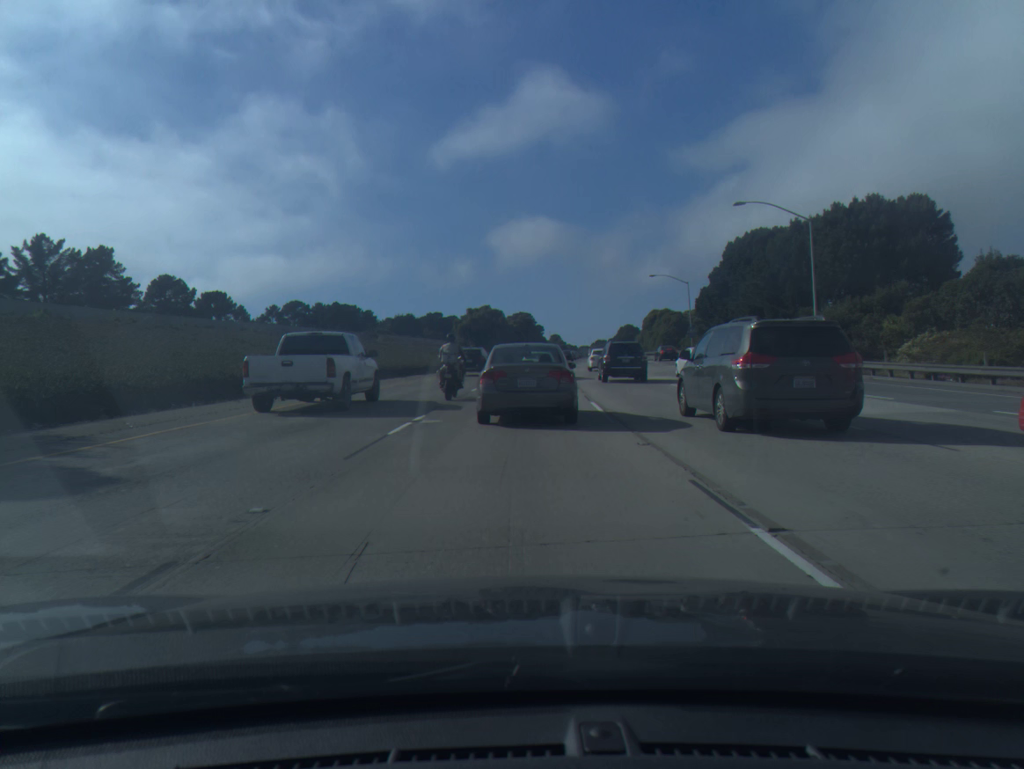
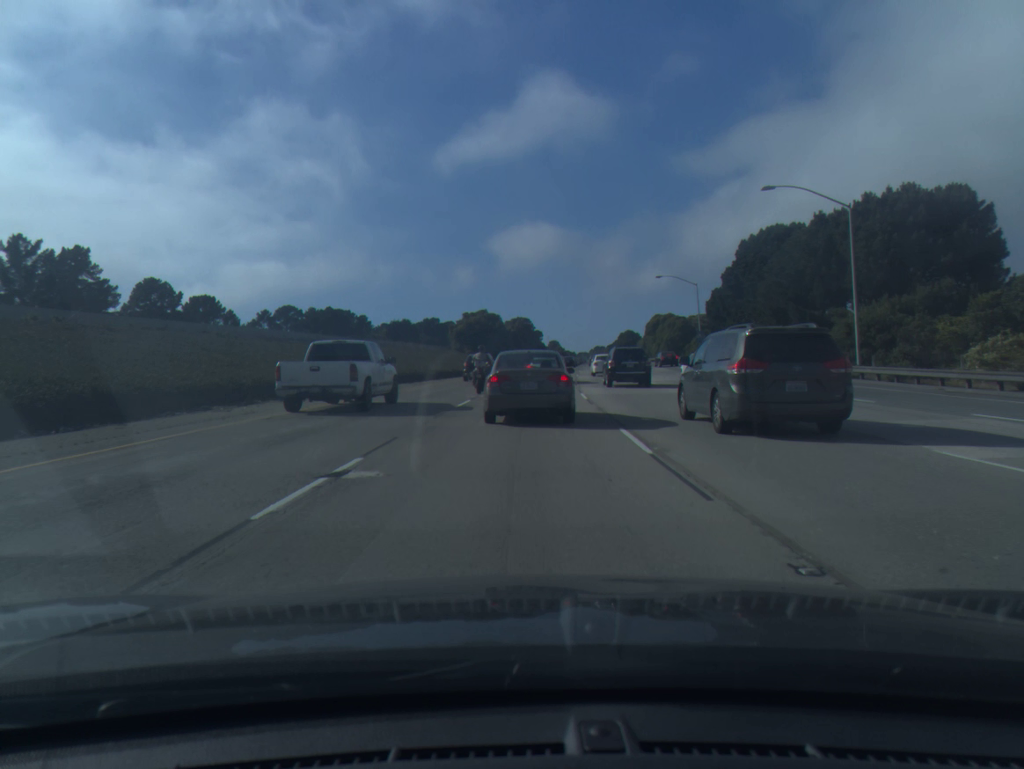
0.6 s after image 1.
(0.0, +6.0) m; 0°
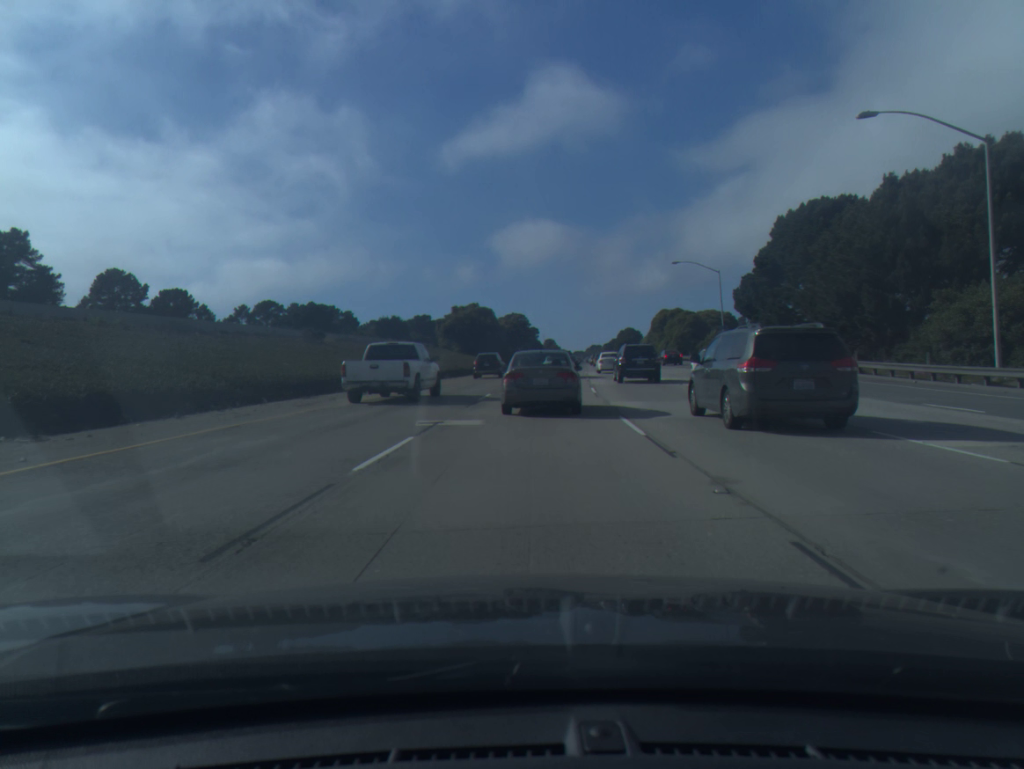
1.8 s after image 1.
(0.0, +12.1) m; 0°
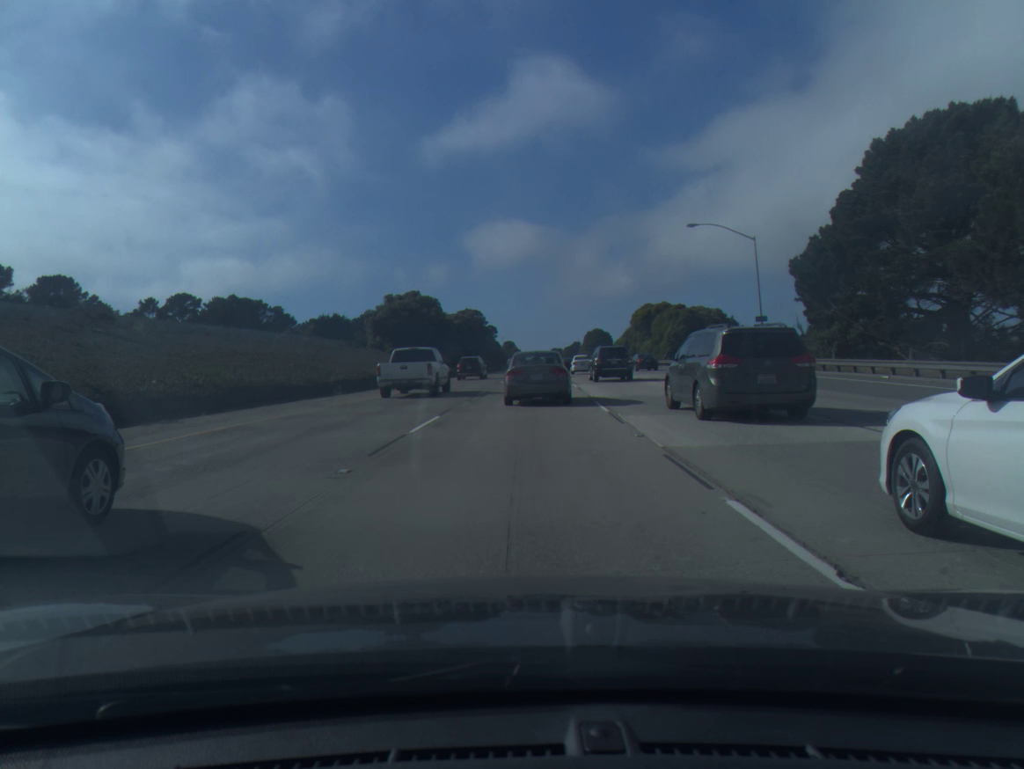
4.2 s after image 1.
(+0.7, +24.4) m; +3°
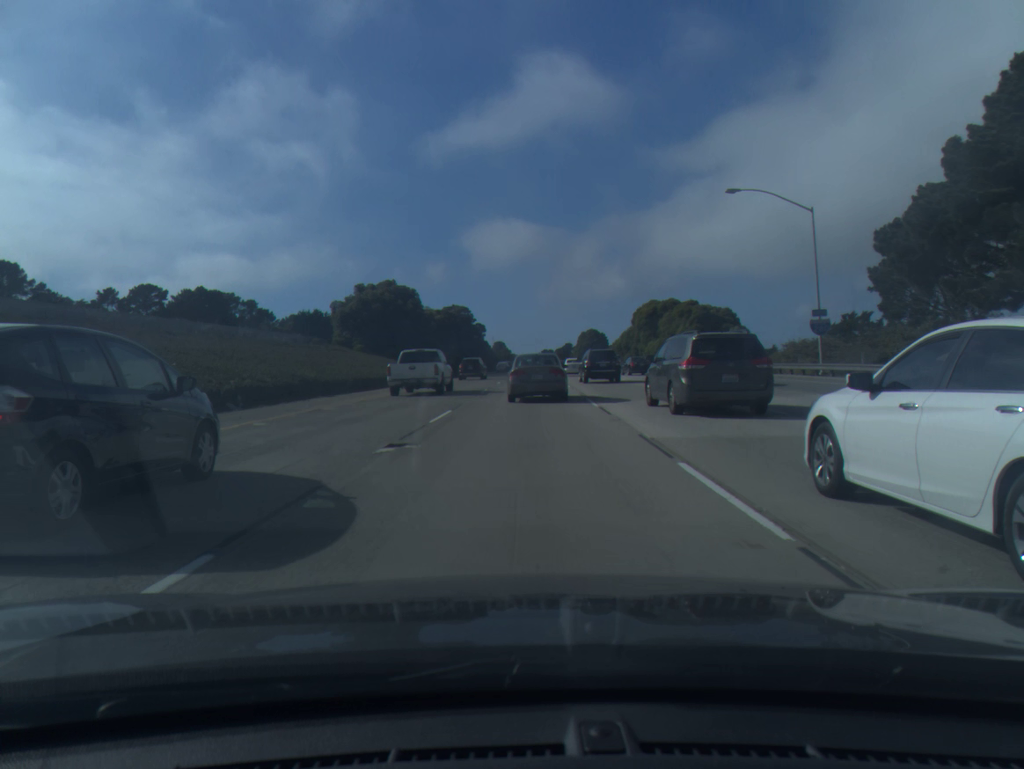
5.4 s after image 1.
(+0.1, +12.1) m; +1°
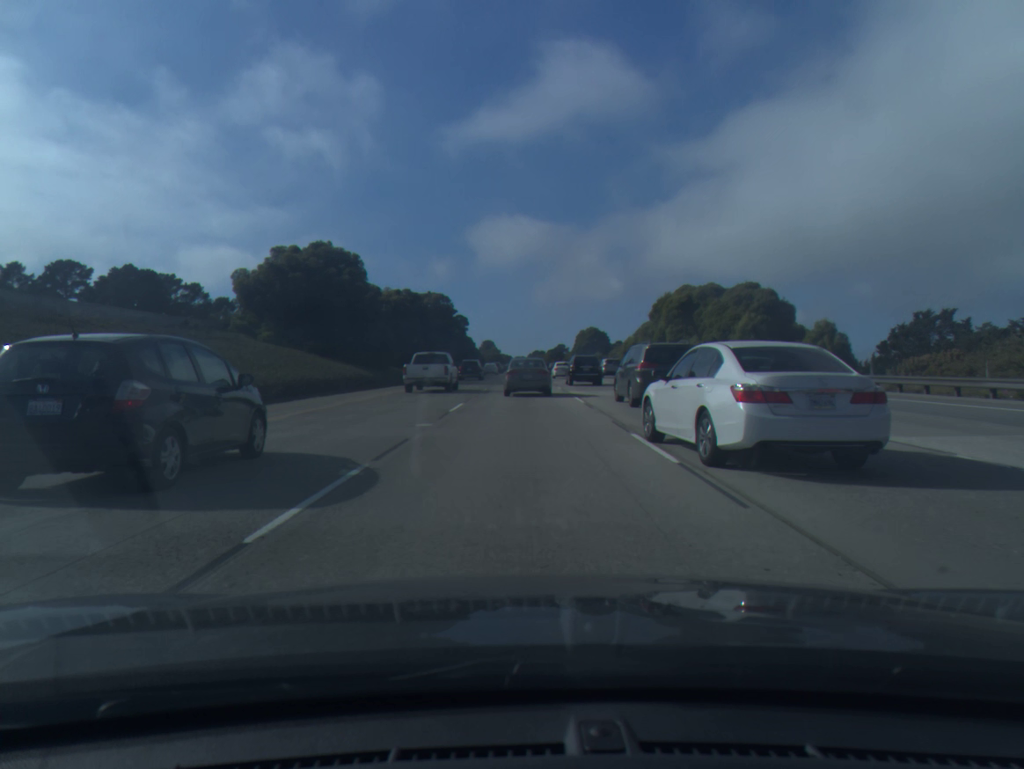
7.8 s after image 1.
(+0.2, +25.1) m; +1°
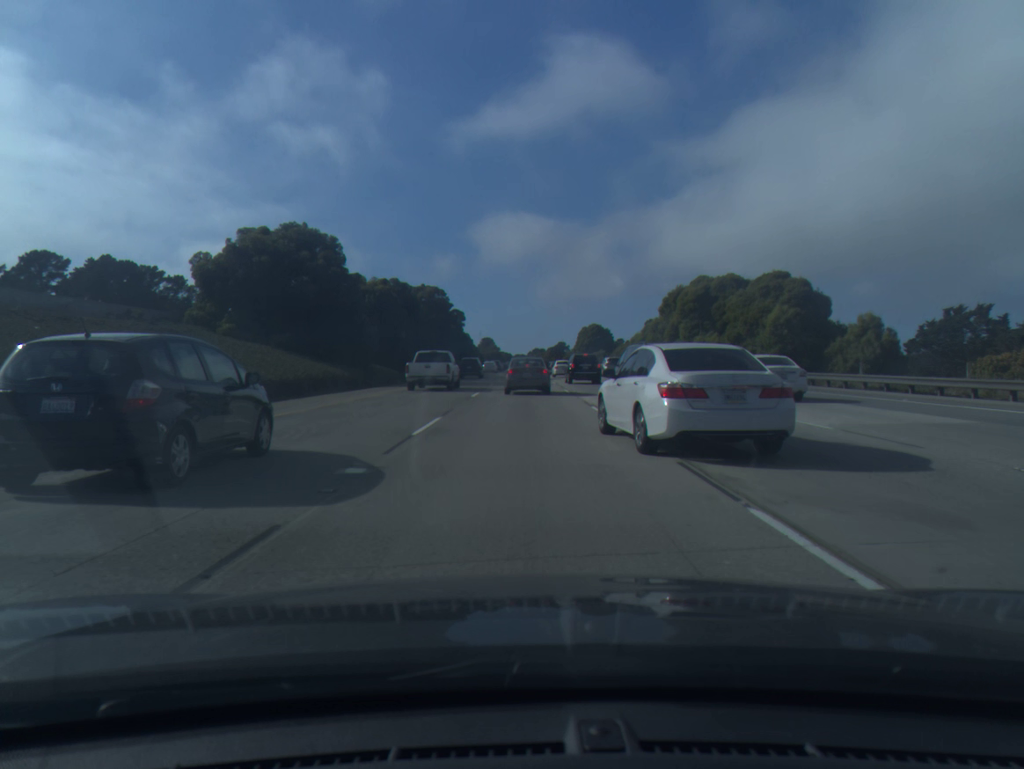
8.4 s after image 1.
(0.0, +6.7) m; 0°
